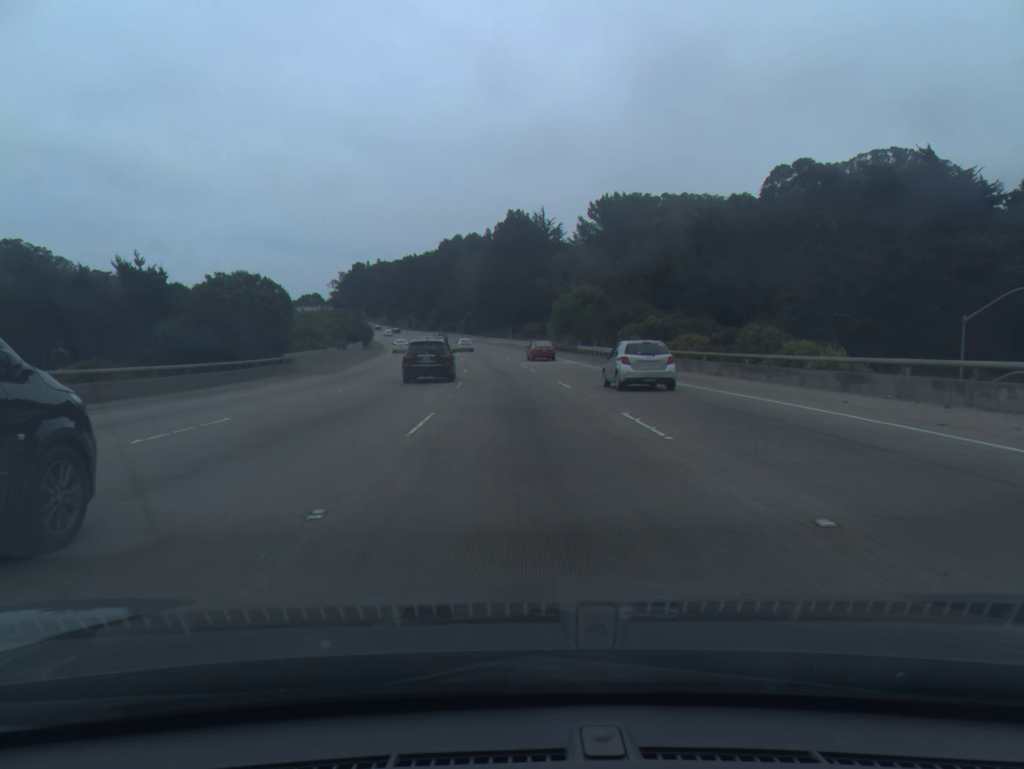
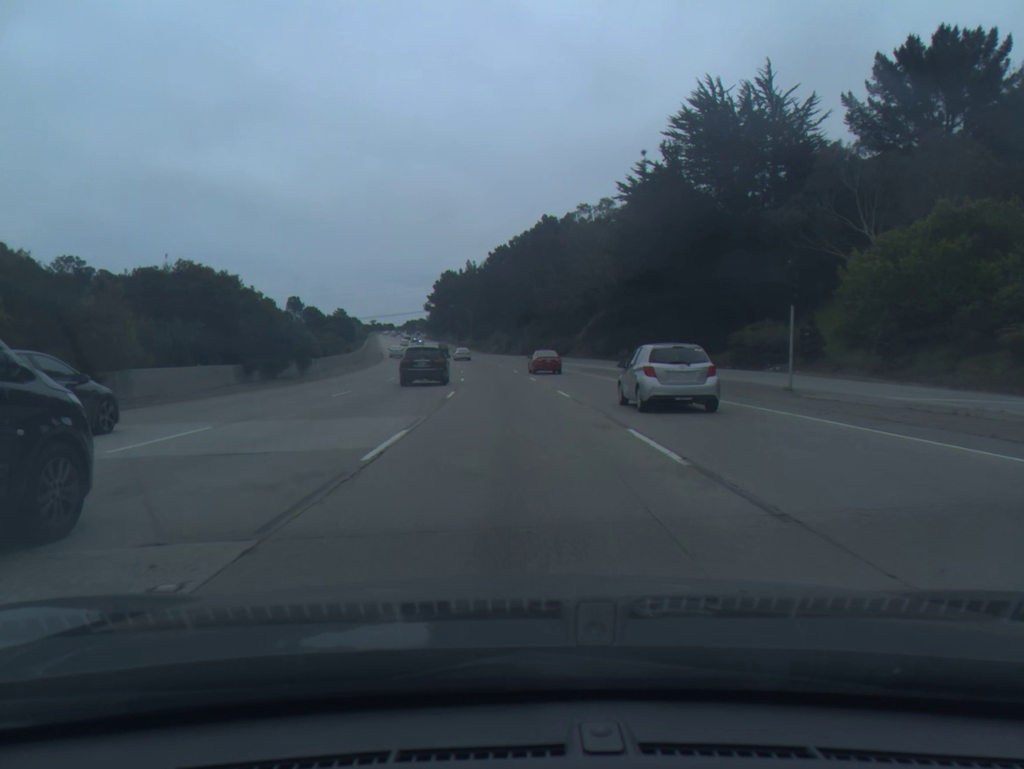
(-6.7, +95.7) m; -9°
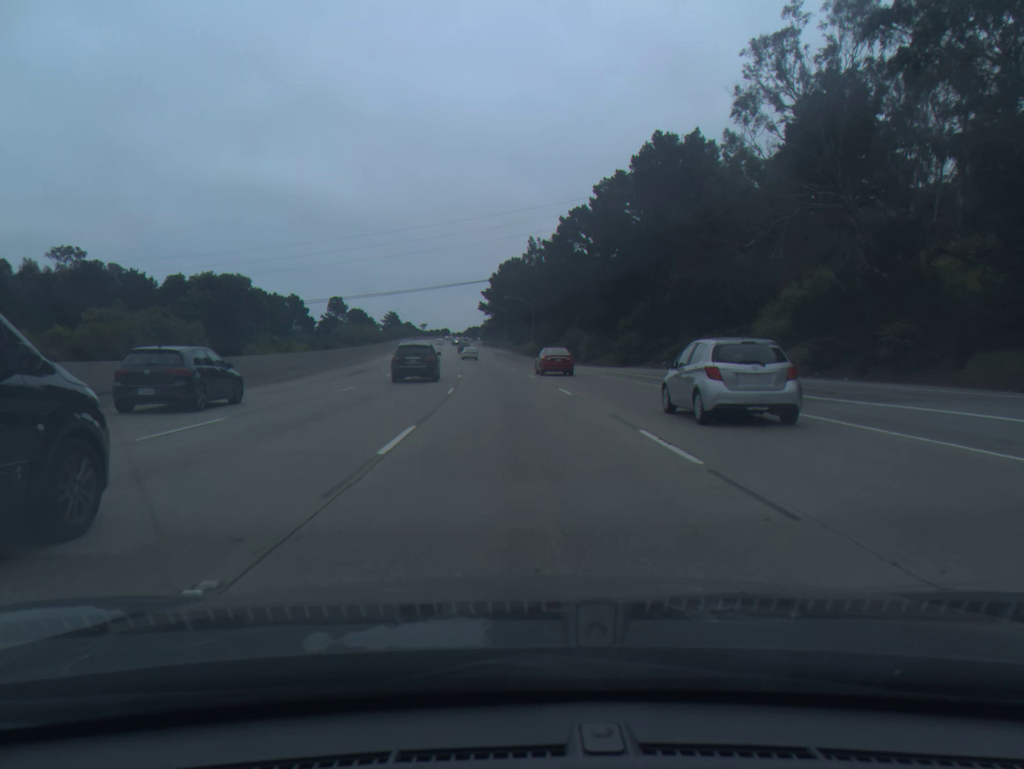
(-2.6, +58.0) m; -5°
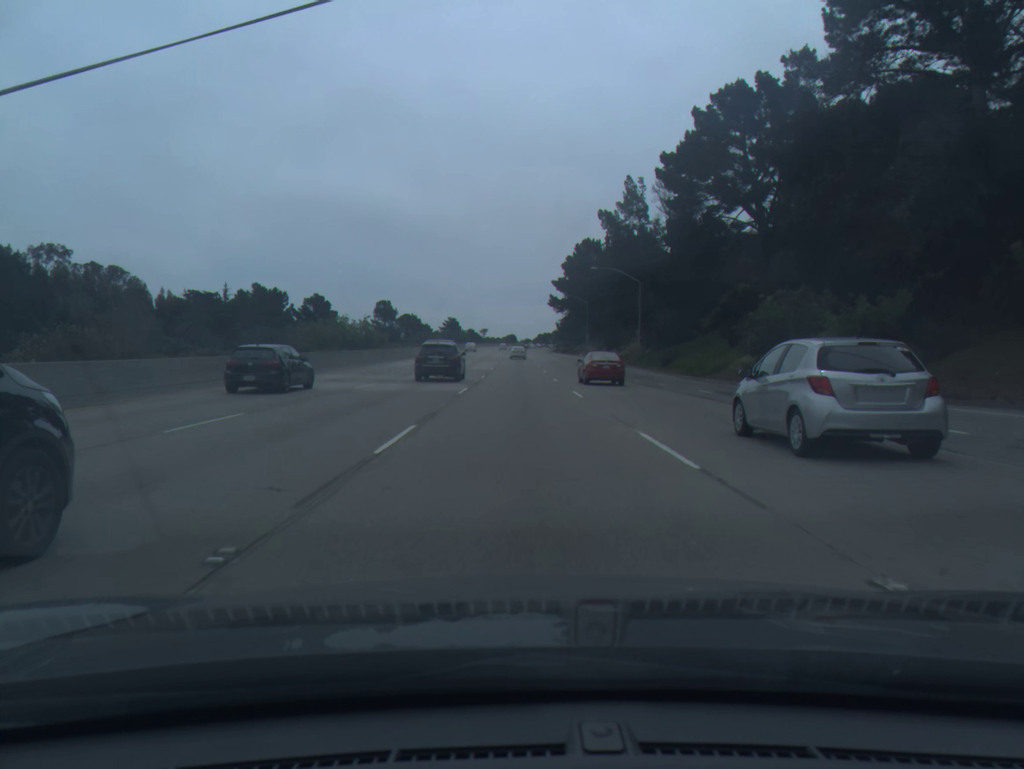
(-2.6, +58.1) m; -5°
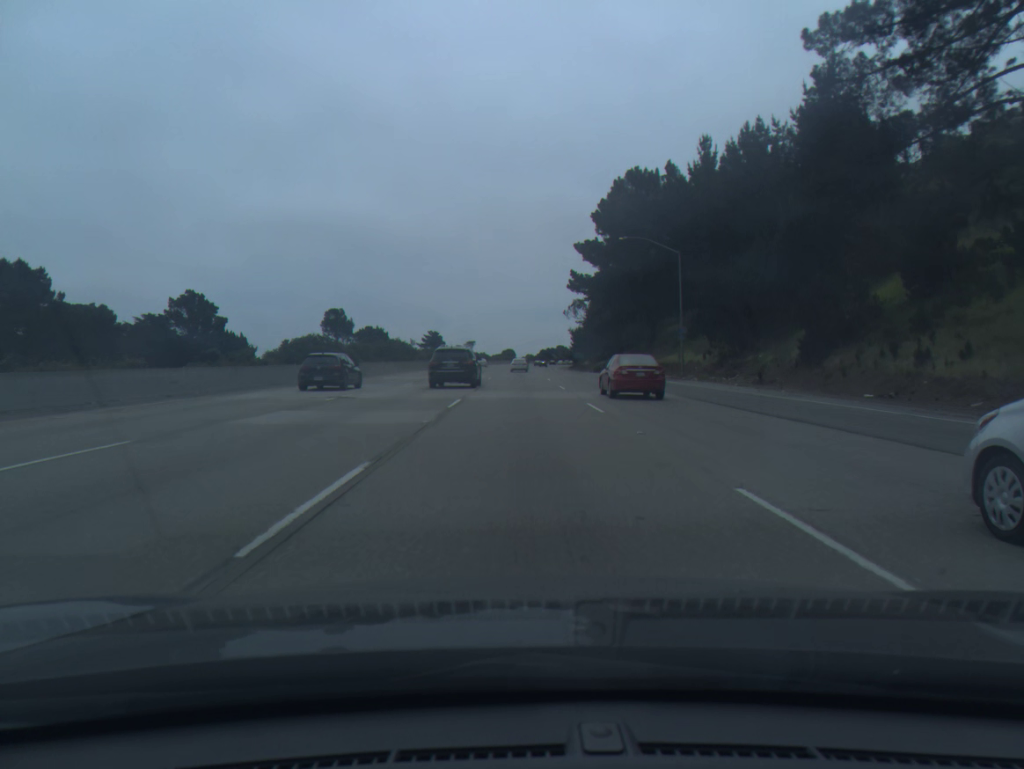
(-0.5, +77.8) m; 0°
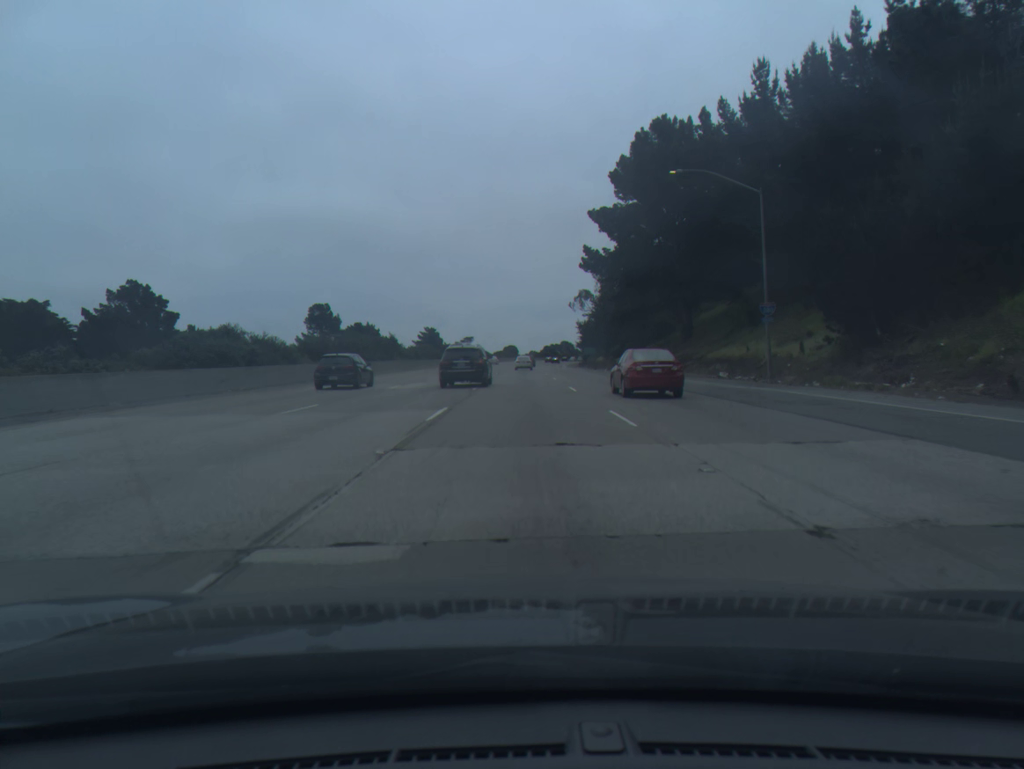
(0.0, +19.4) m; 0°
